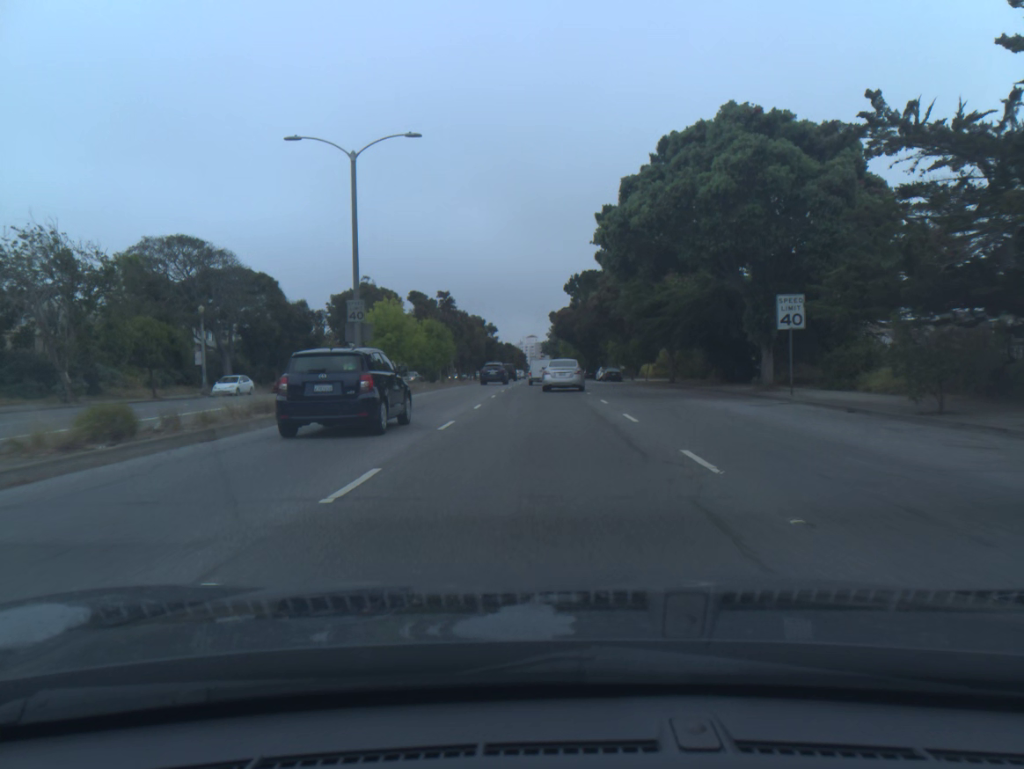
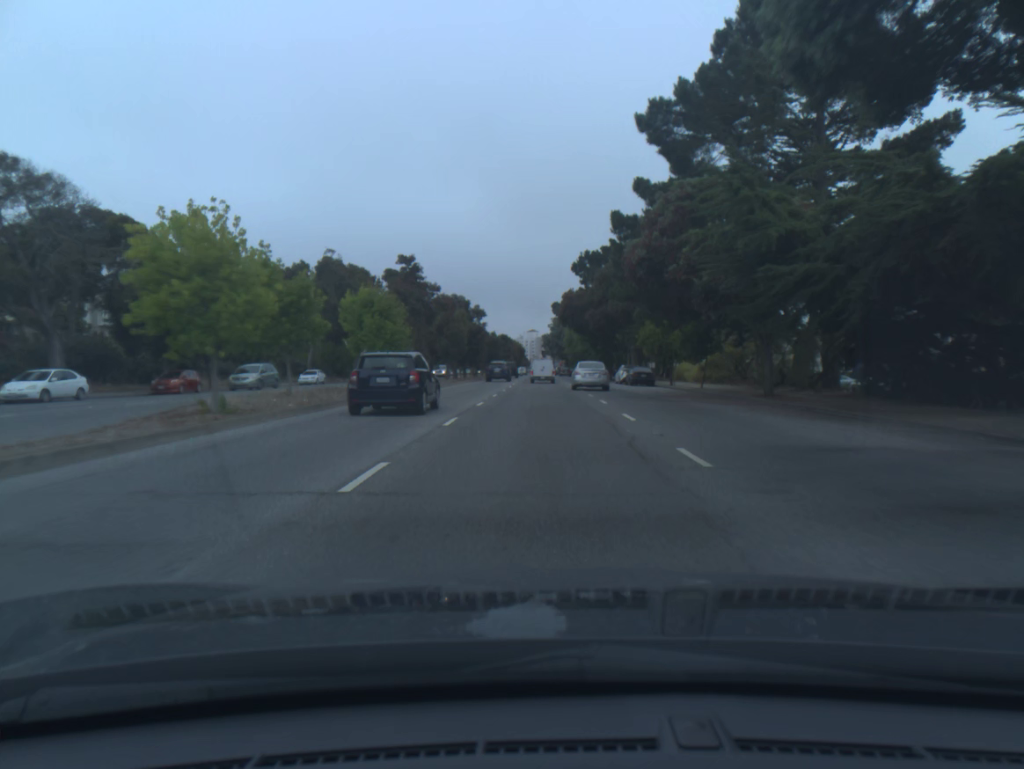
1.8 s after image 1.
(0.0, +21.4) m; 0°
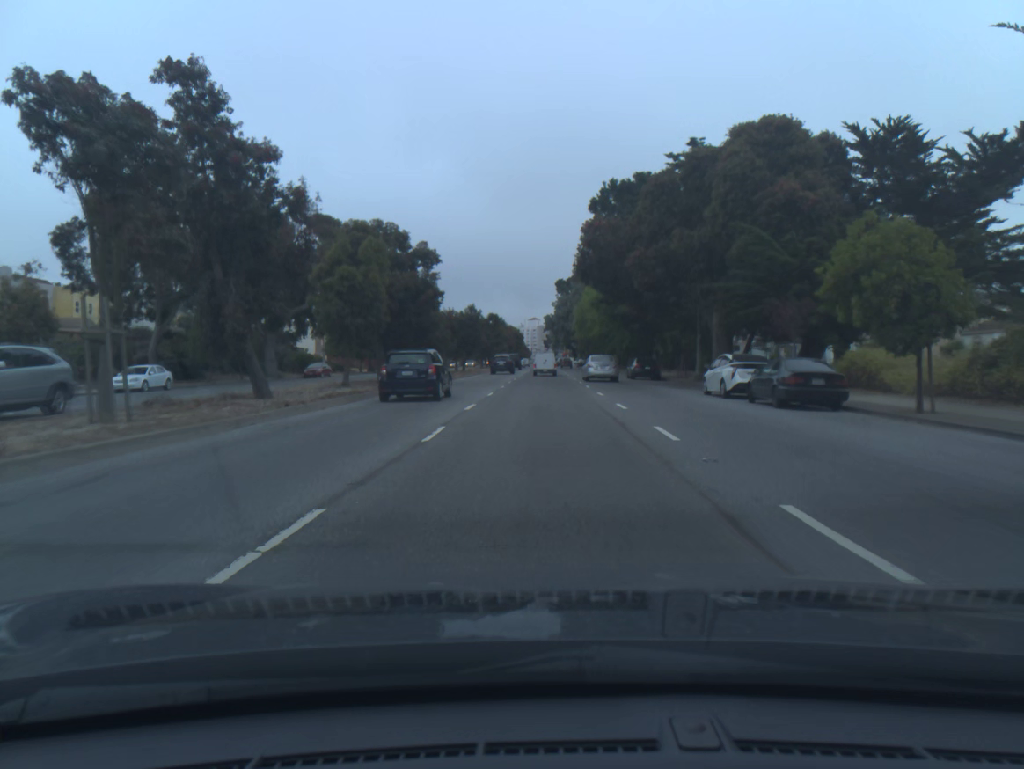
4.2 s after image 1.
(0.0, +32.6) m; 0°
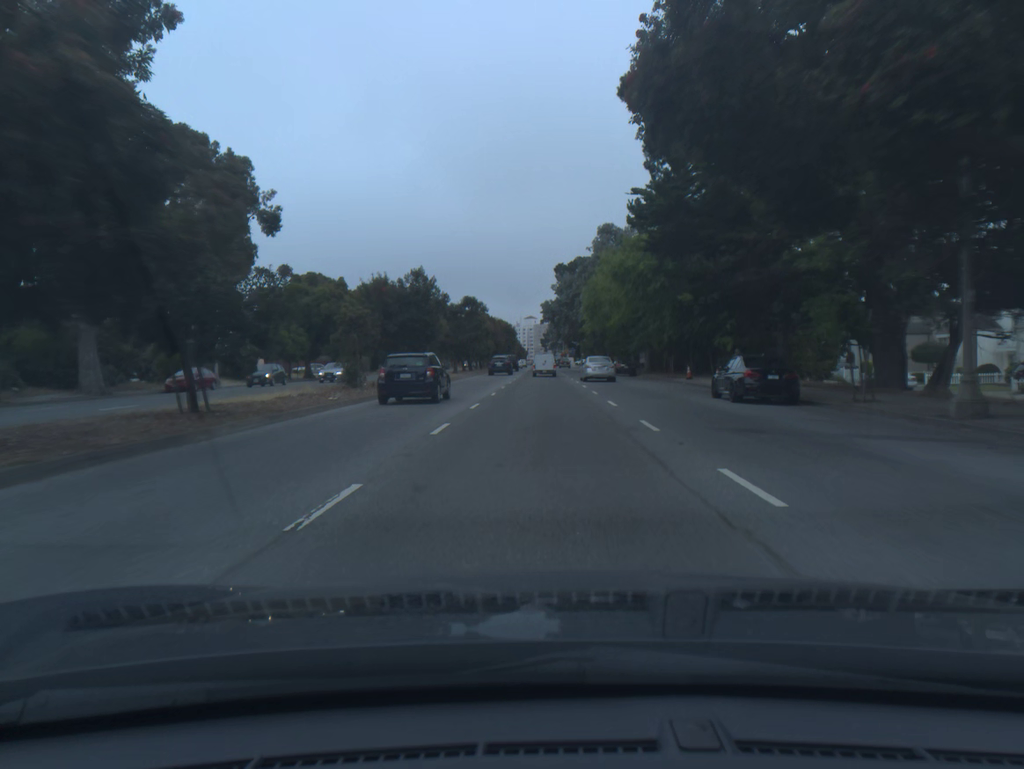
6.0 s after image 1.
(0.0, +27.1) m; 0°
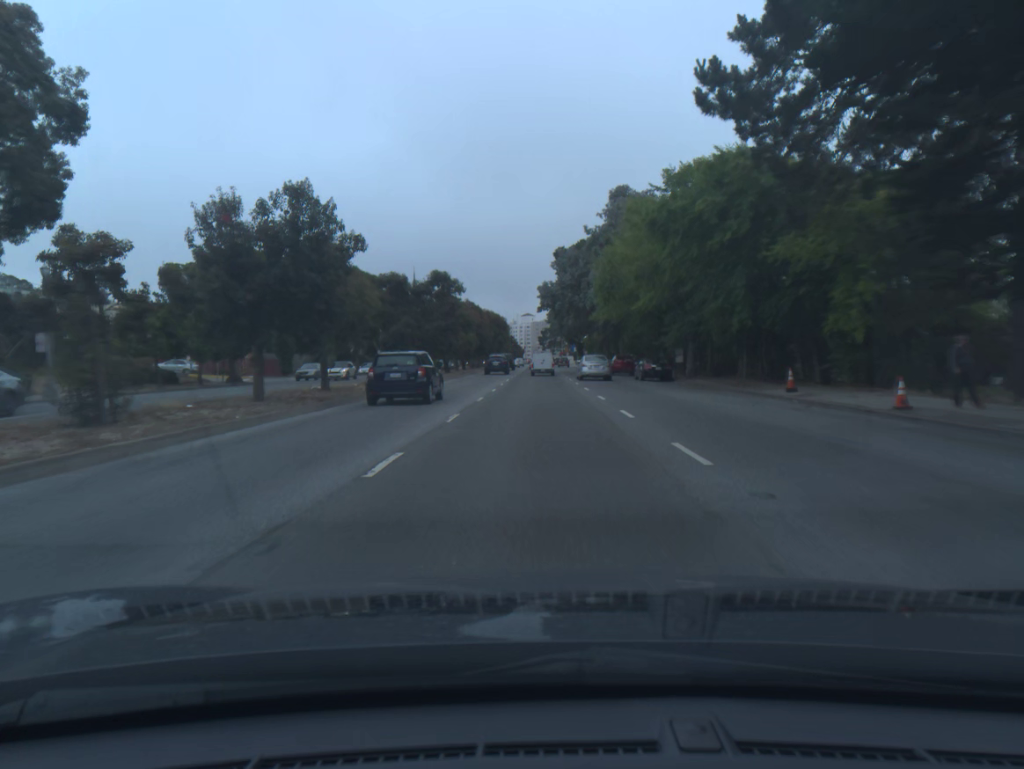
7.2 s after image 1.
(0.0, +19.0) m; 0°
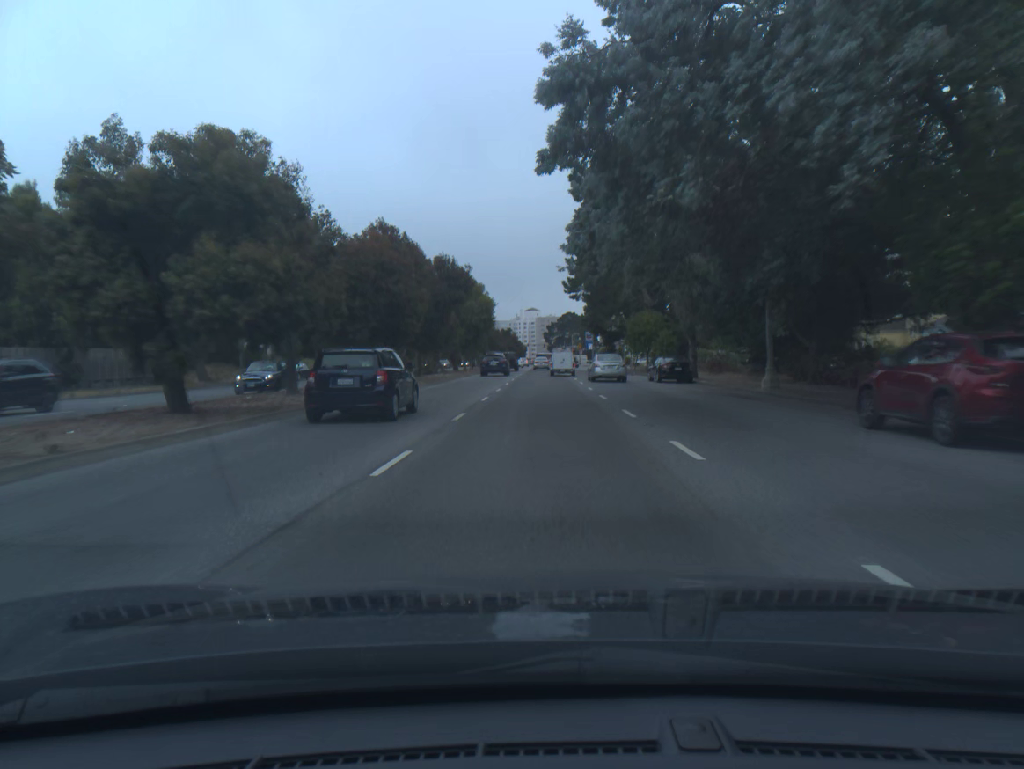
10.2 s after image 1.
(-0.2, +50.2) m; -1°
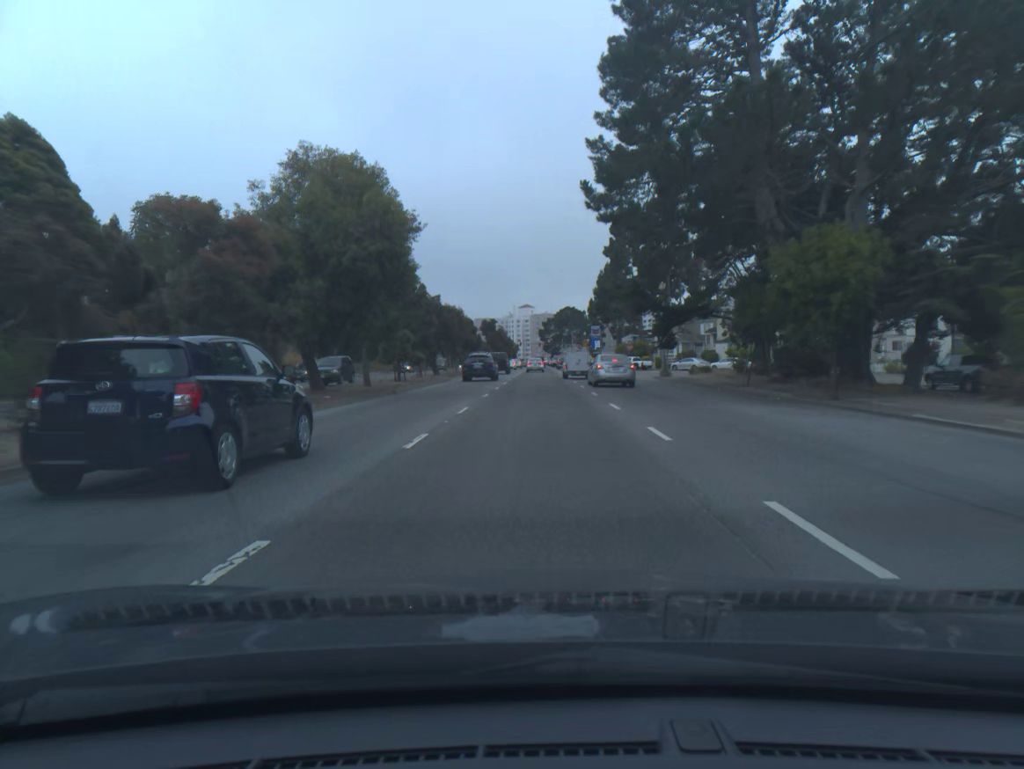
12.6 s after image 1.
(+0.1, +41.5) m; +1°
